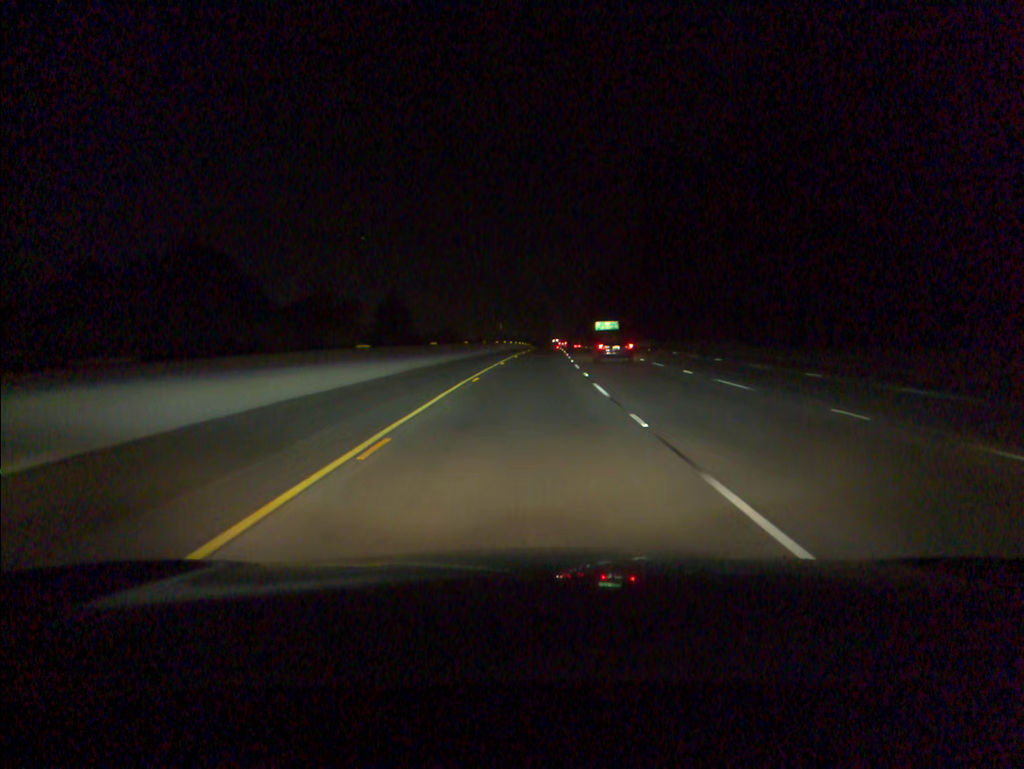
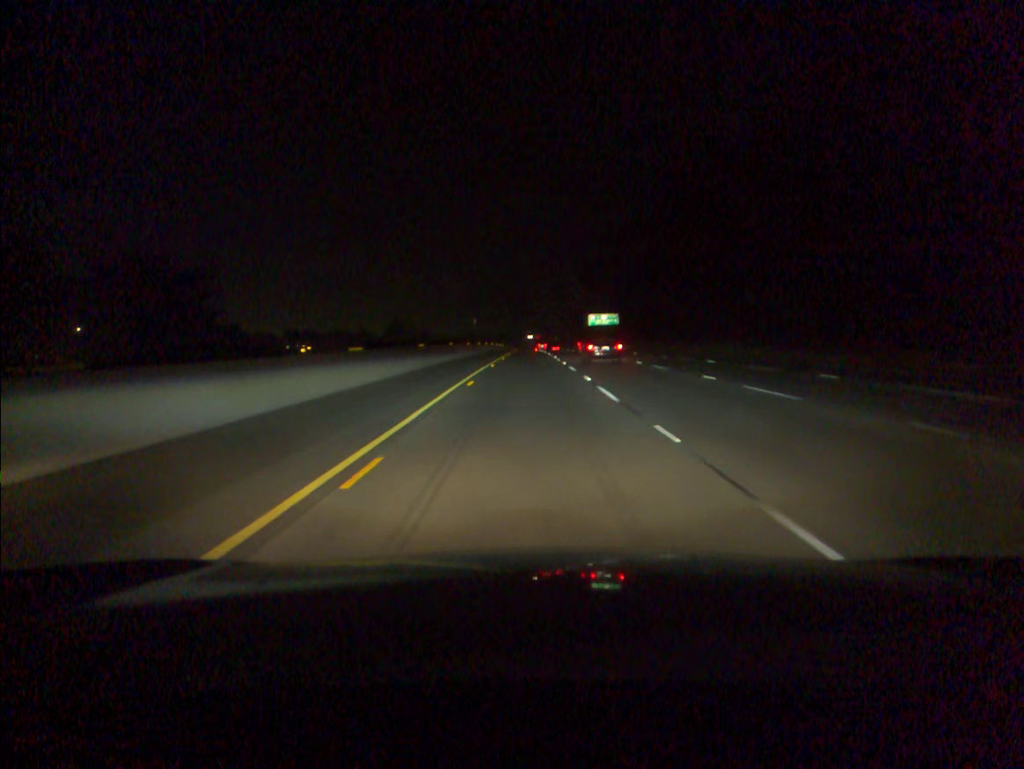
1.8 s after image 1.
(+1.2, +59.9) m; +2°
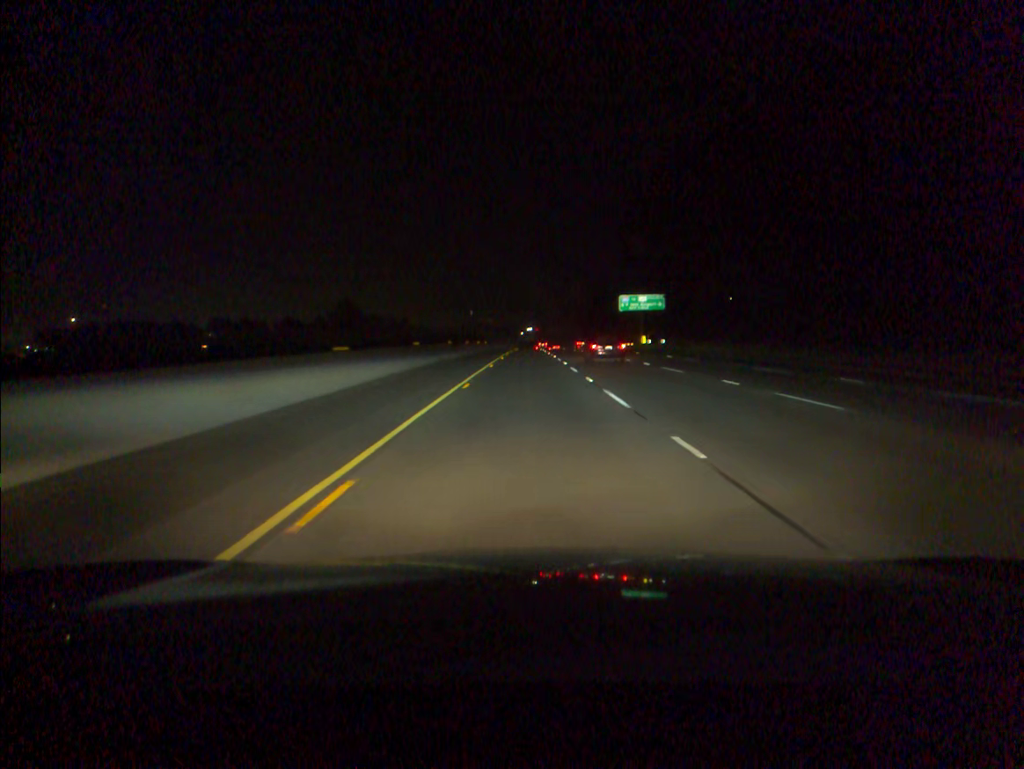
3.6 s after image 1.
(+0.1, +59.9) m; 0°
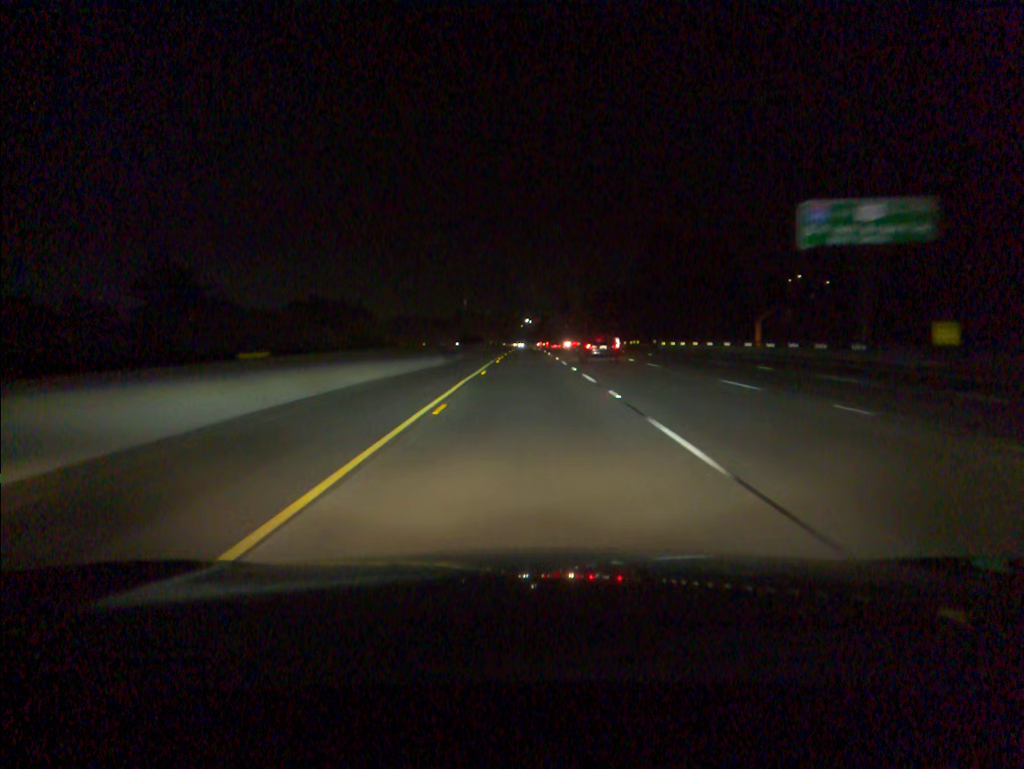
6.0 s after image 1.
(+0.1, +79.9) m; 0°
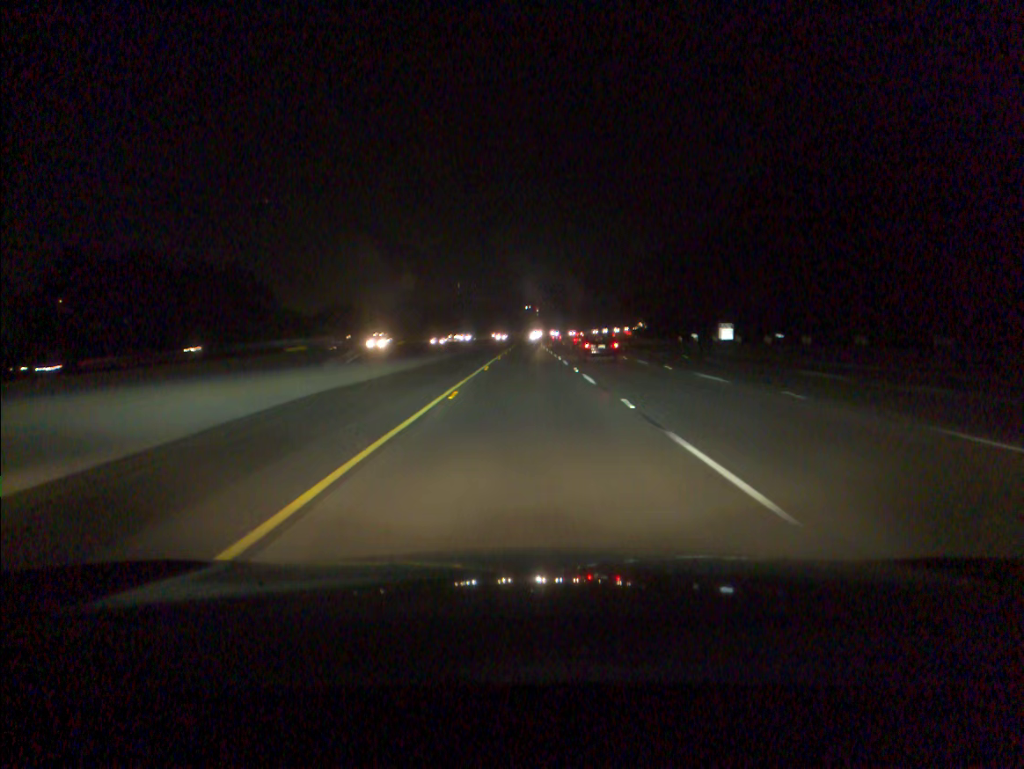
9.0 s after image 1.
(-0.1, +99.7) m; 0°
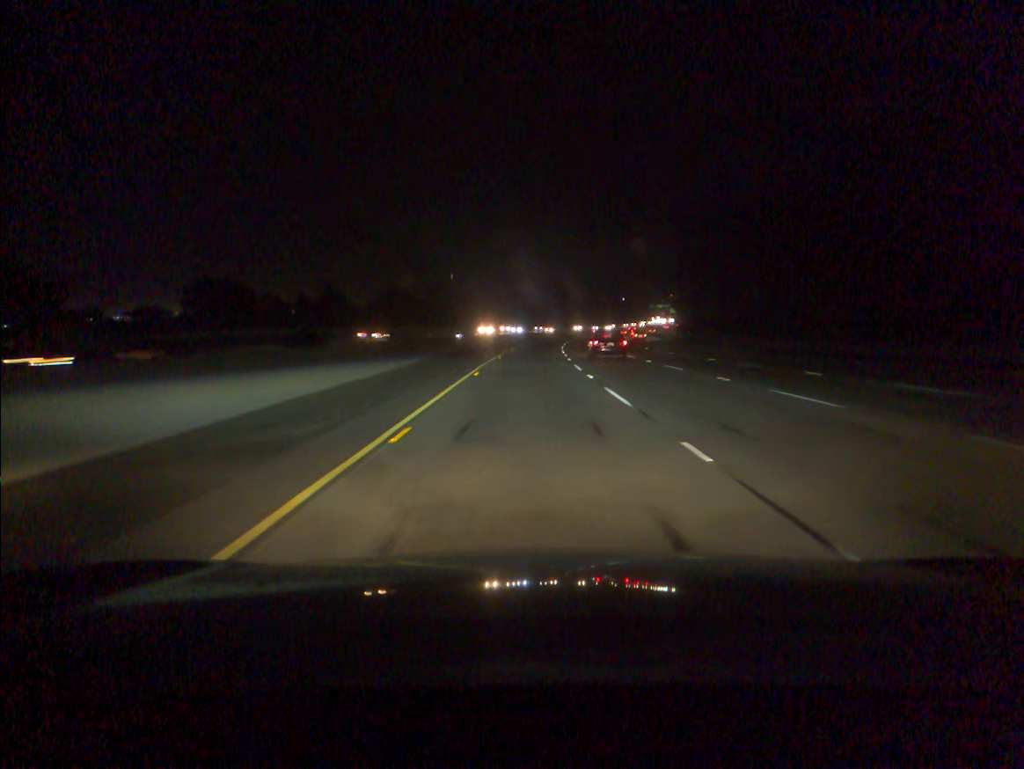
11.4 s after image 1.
(0.0, +79.5) m; 0°
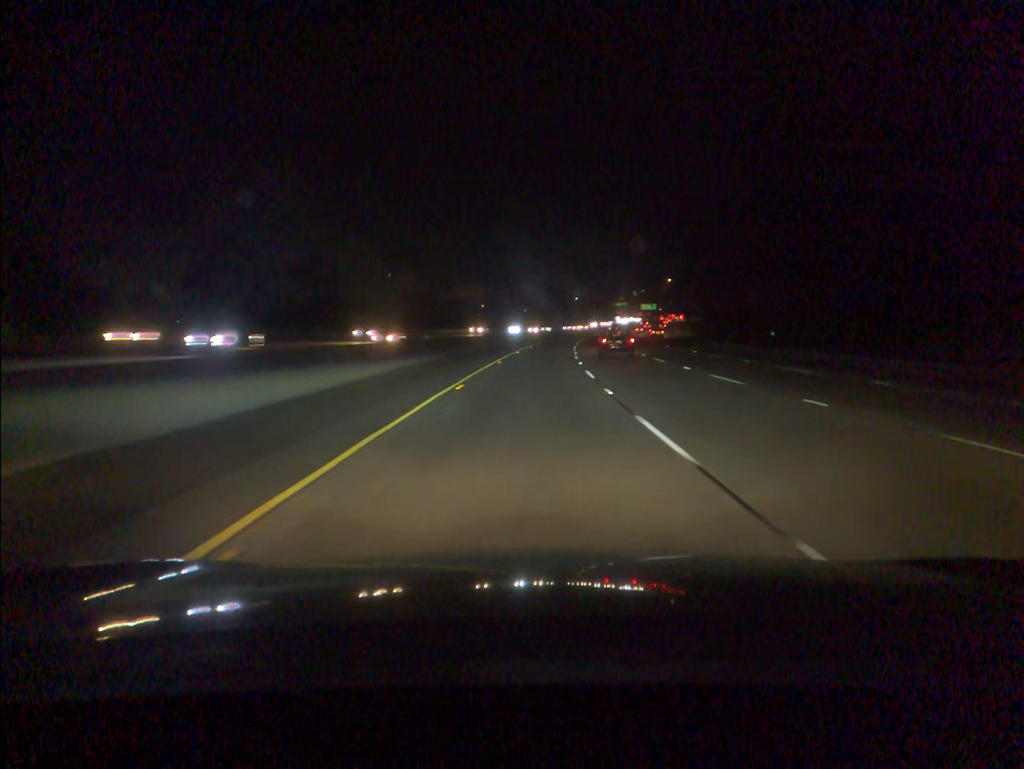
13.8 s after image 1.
(+1.9, +79.1) m; +4°
